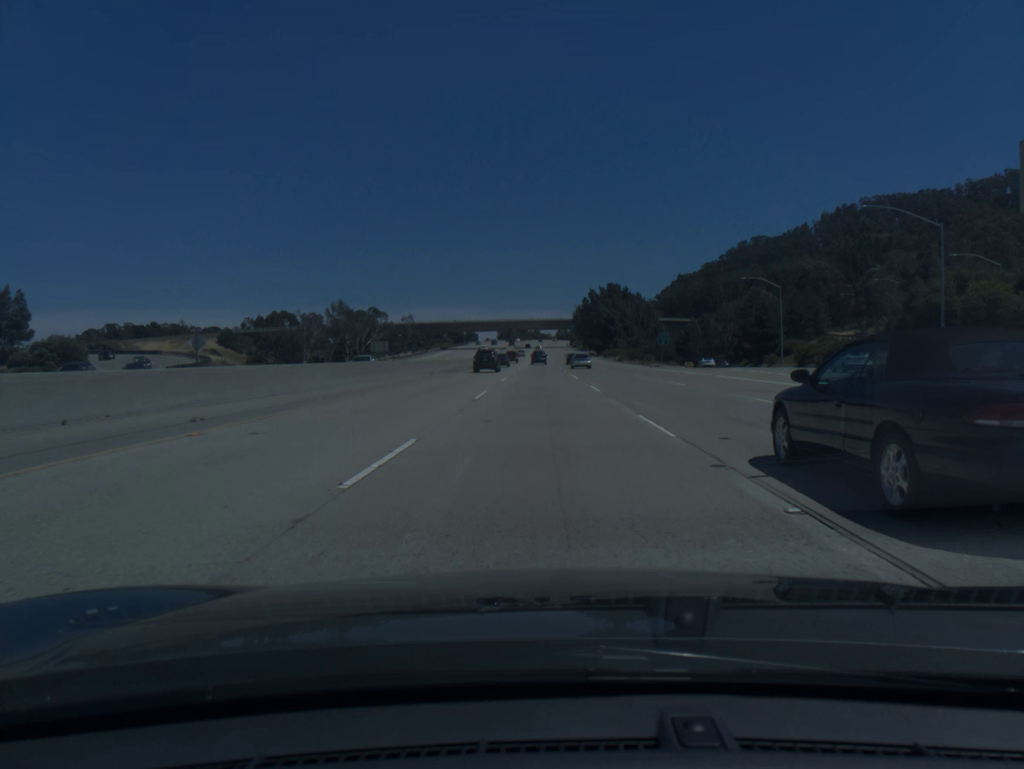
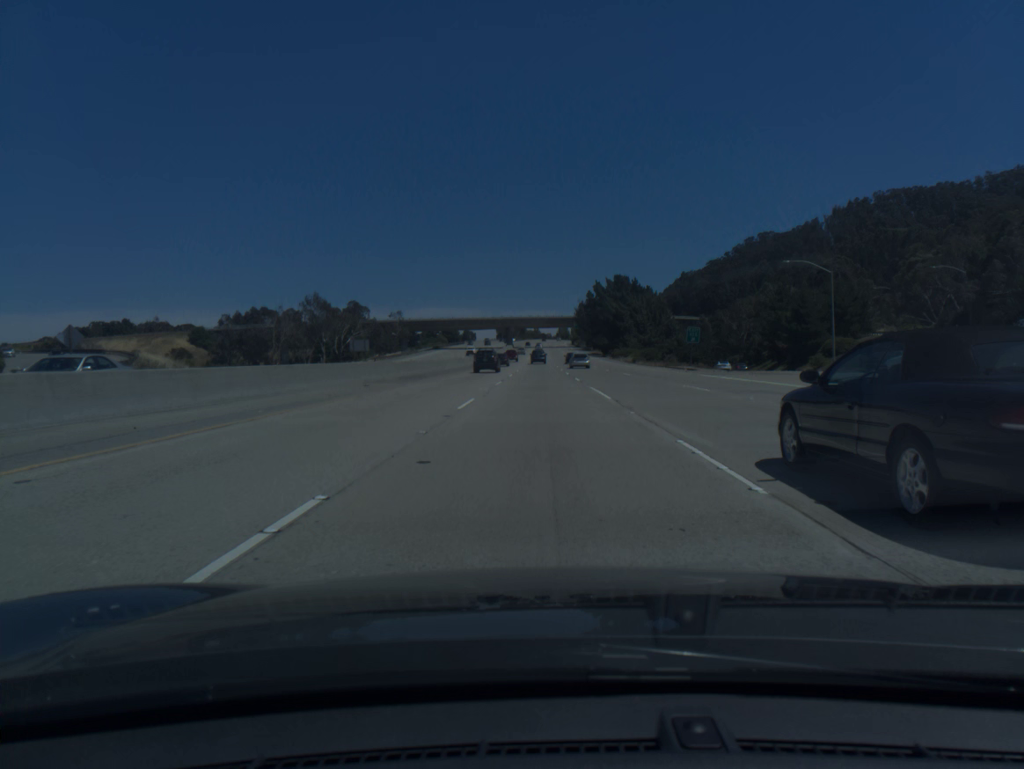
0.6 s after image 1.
(0.0, +19.4) m; 0°
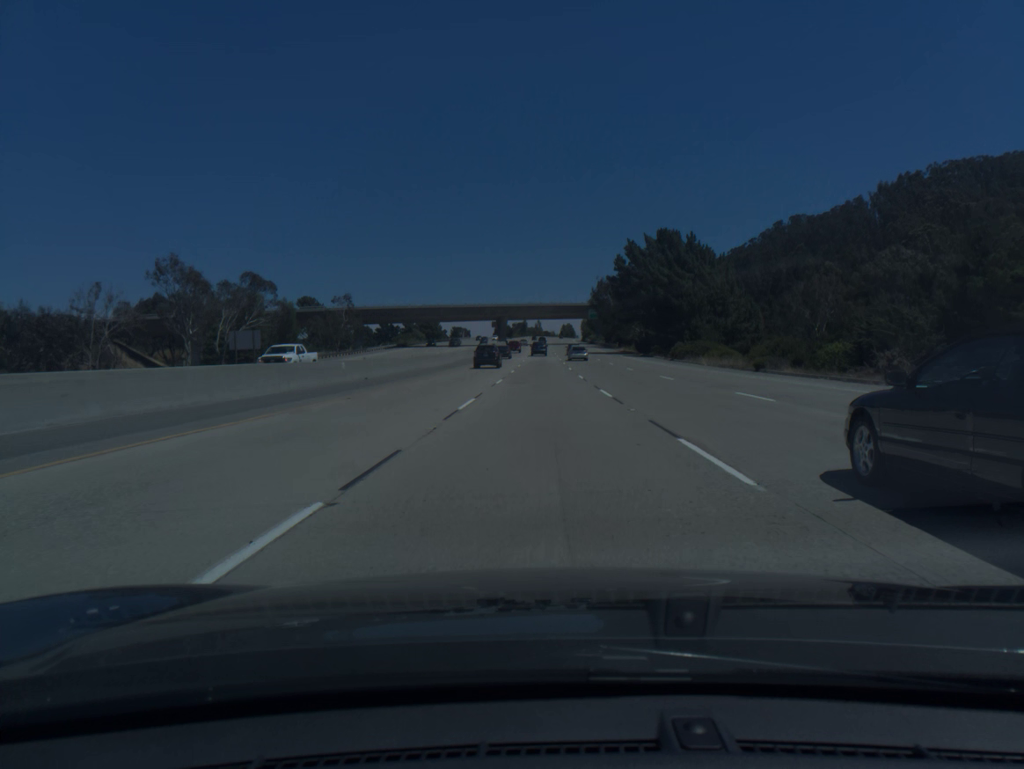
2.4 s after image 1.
(-0.2, +58.6) m; 0°
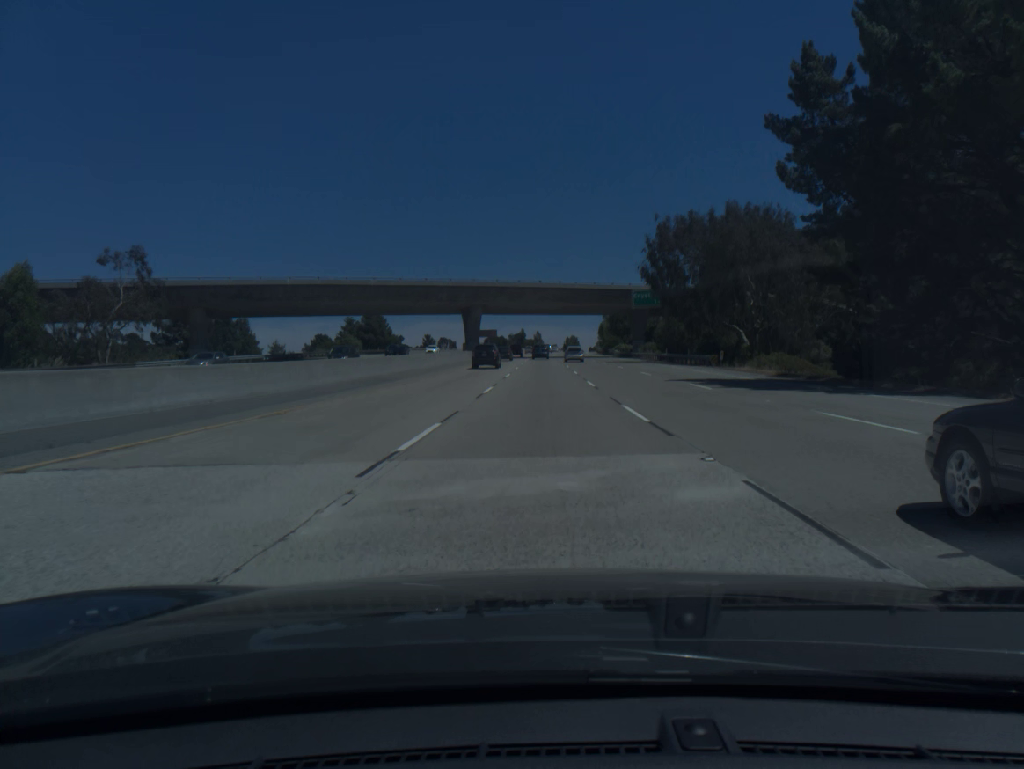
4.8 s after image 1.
(+0.1, +78.6) m; 0°
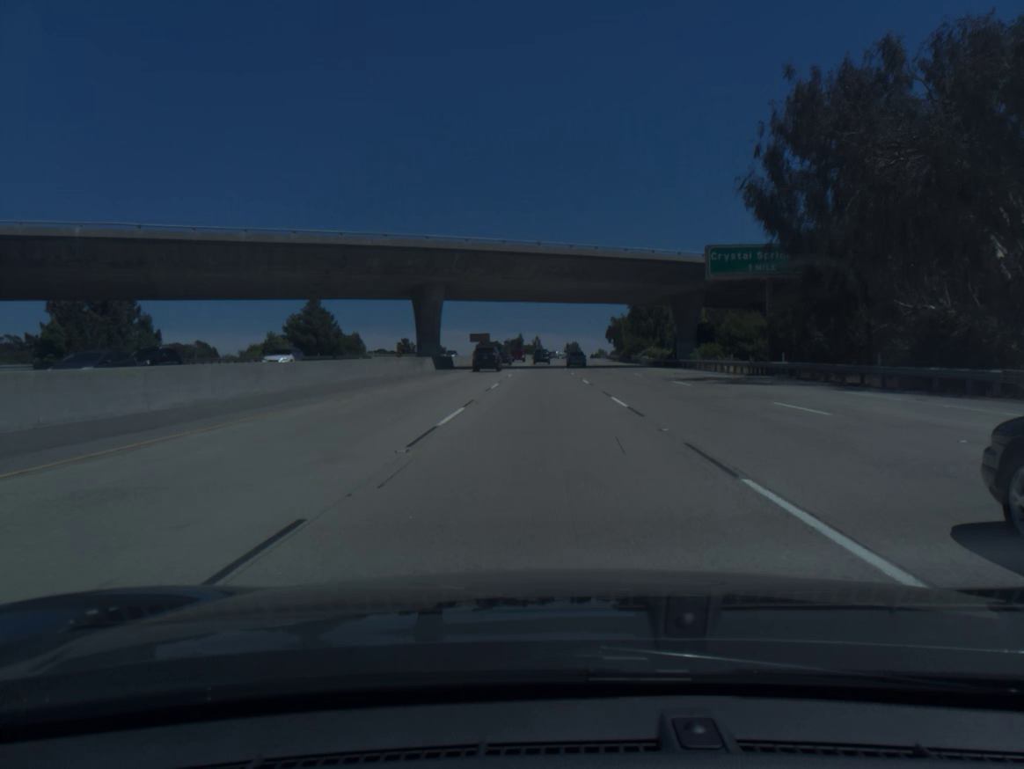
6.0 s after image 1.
(0.0, +39.2) m; 0°
